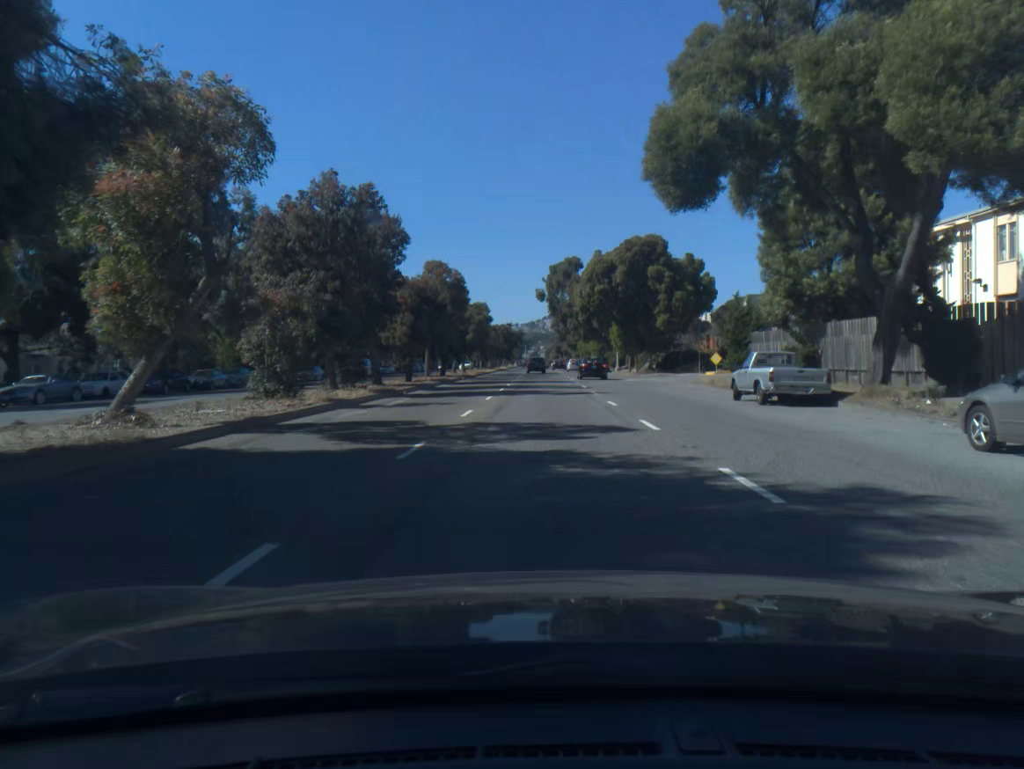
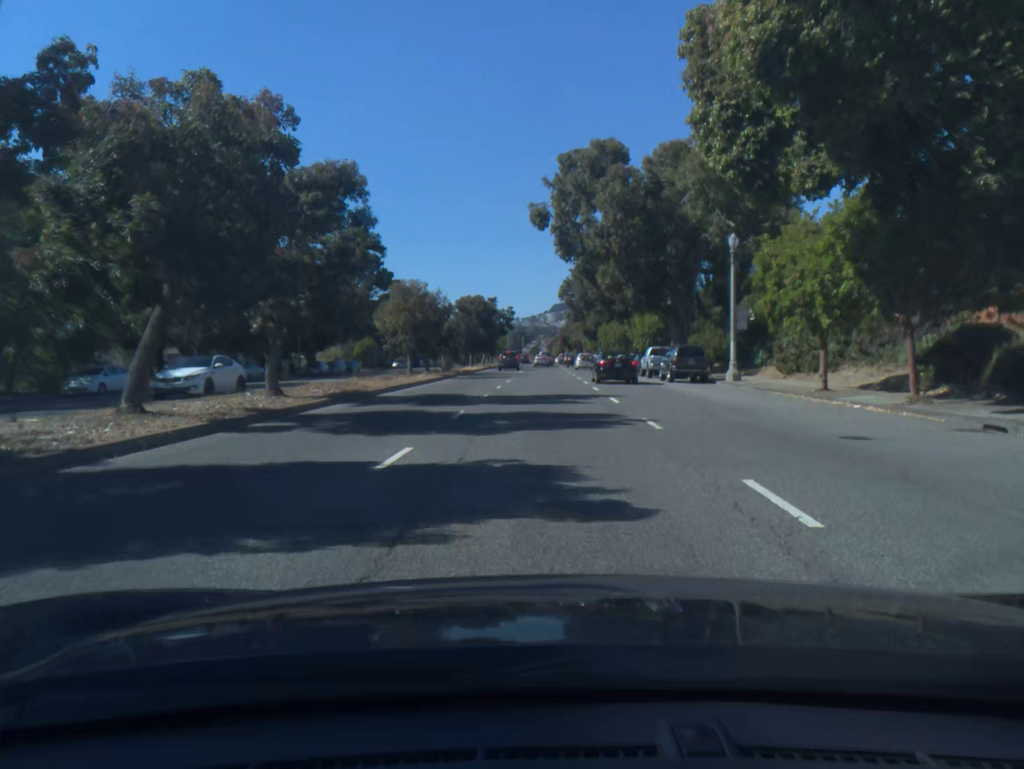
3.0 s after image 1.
(-0.1, +52.2) m; 0°
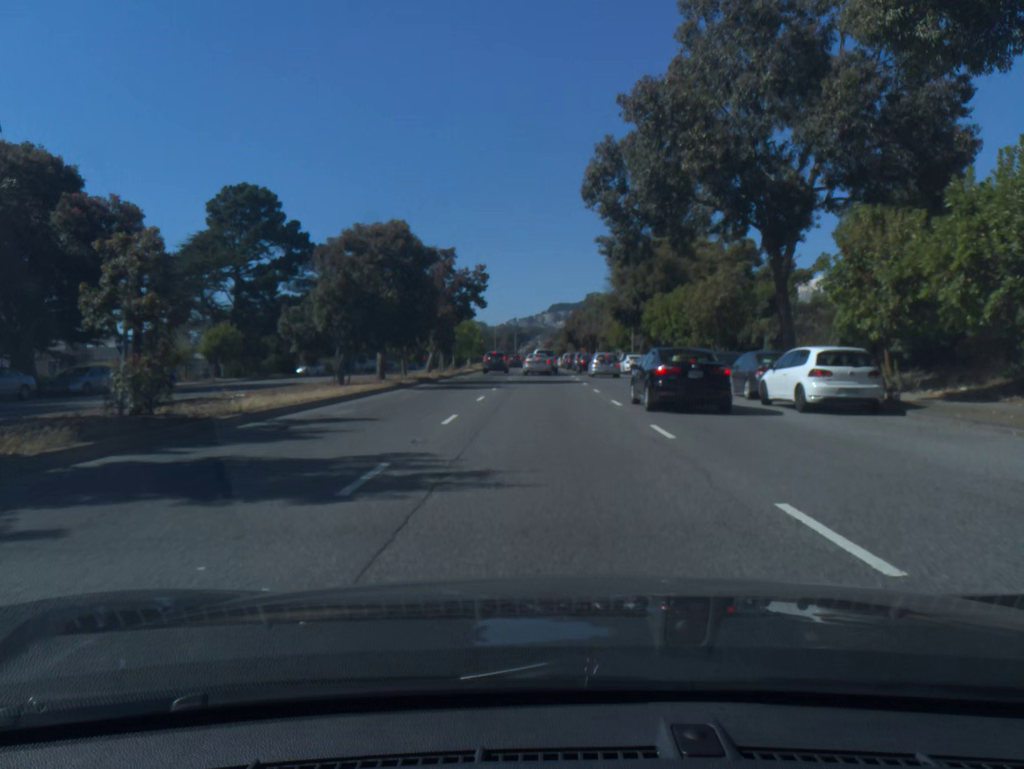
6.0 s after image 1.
(+0.1, +45.0) m; +1°
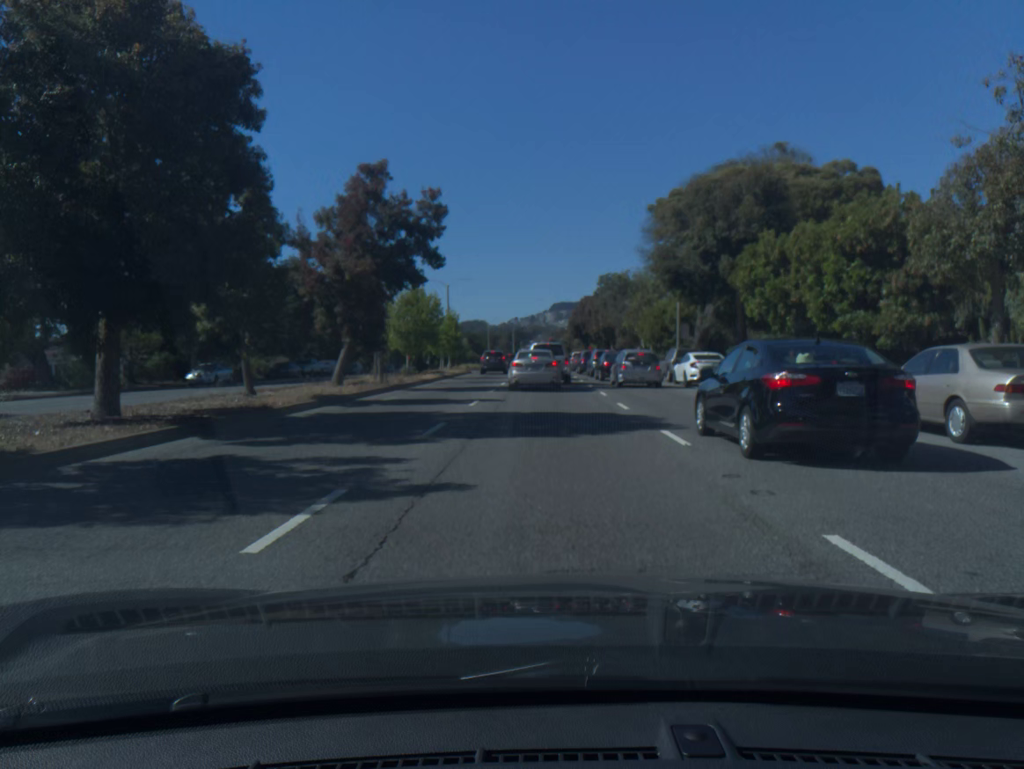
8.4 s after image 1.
(-0.1, +23.9) m; -1°
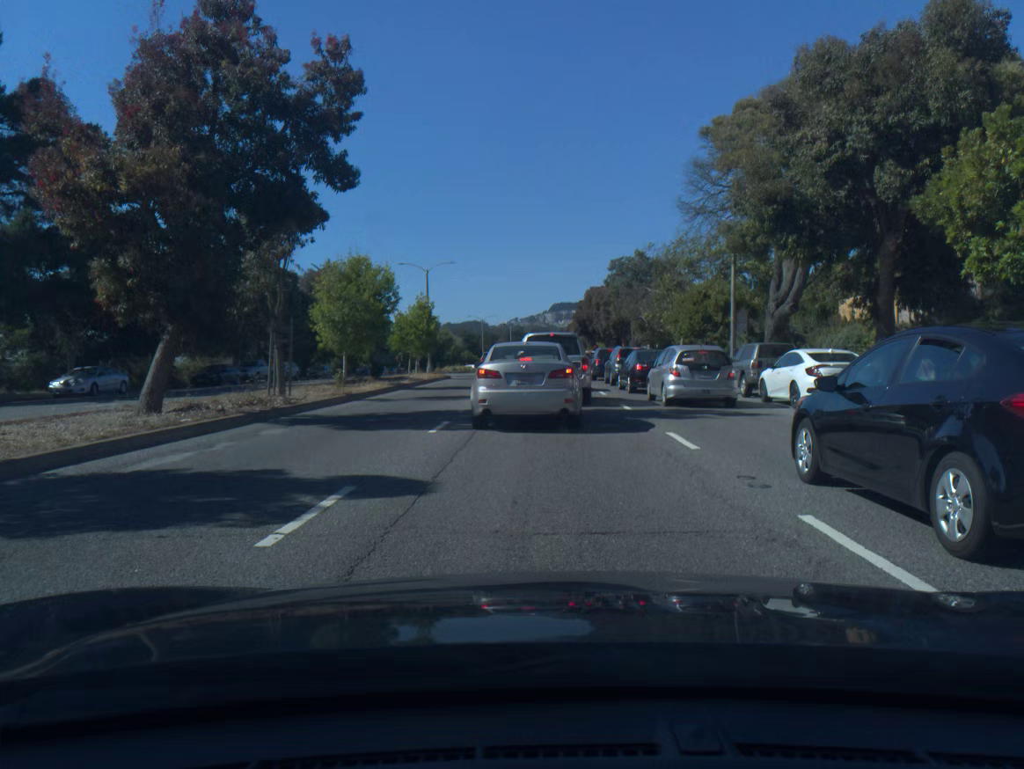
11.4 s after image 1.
(0.0, +14.4) m; 0°
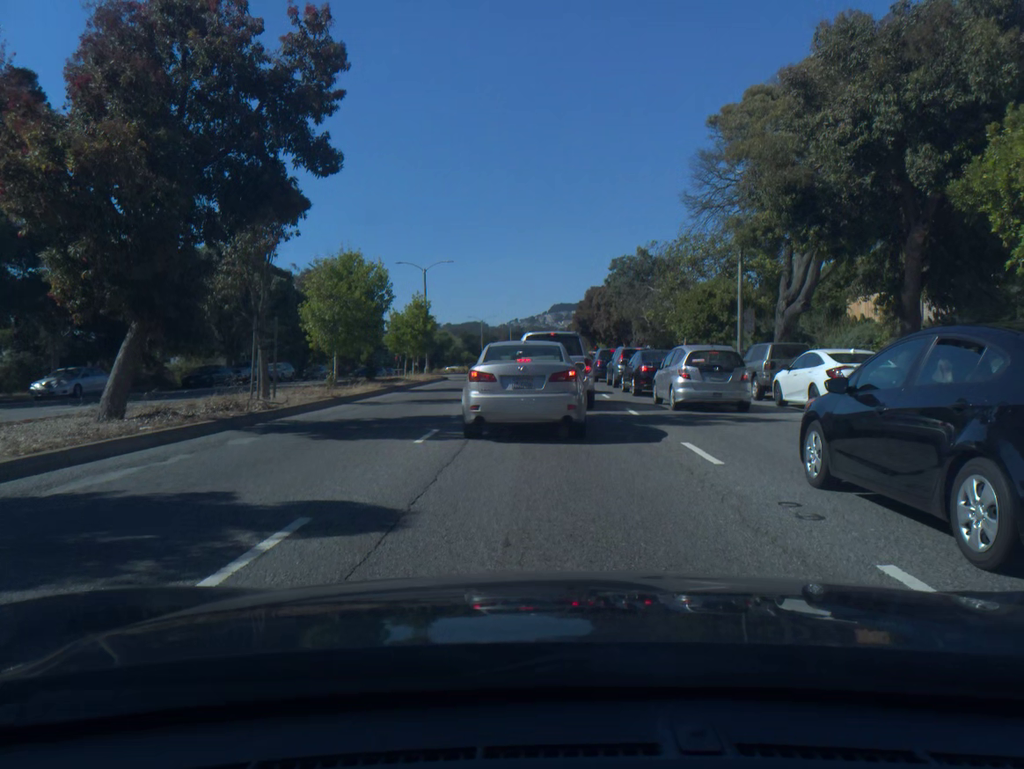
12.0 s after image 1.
(0.0, +1.4) m; 0°
